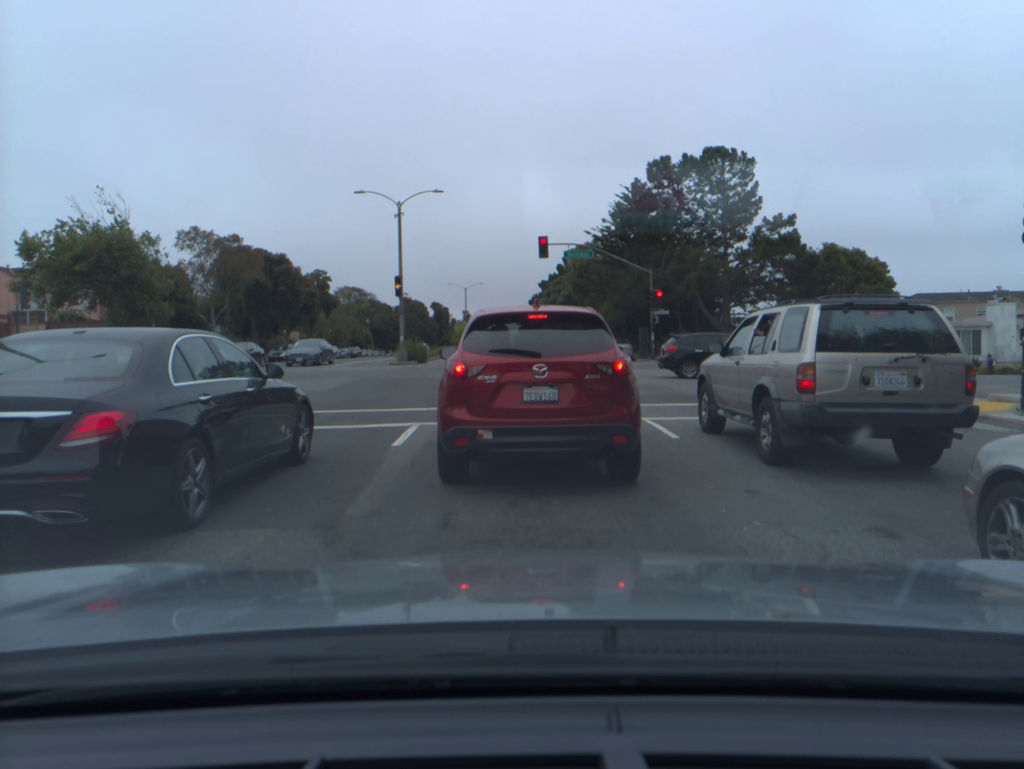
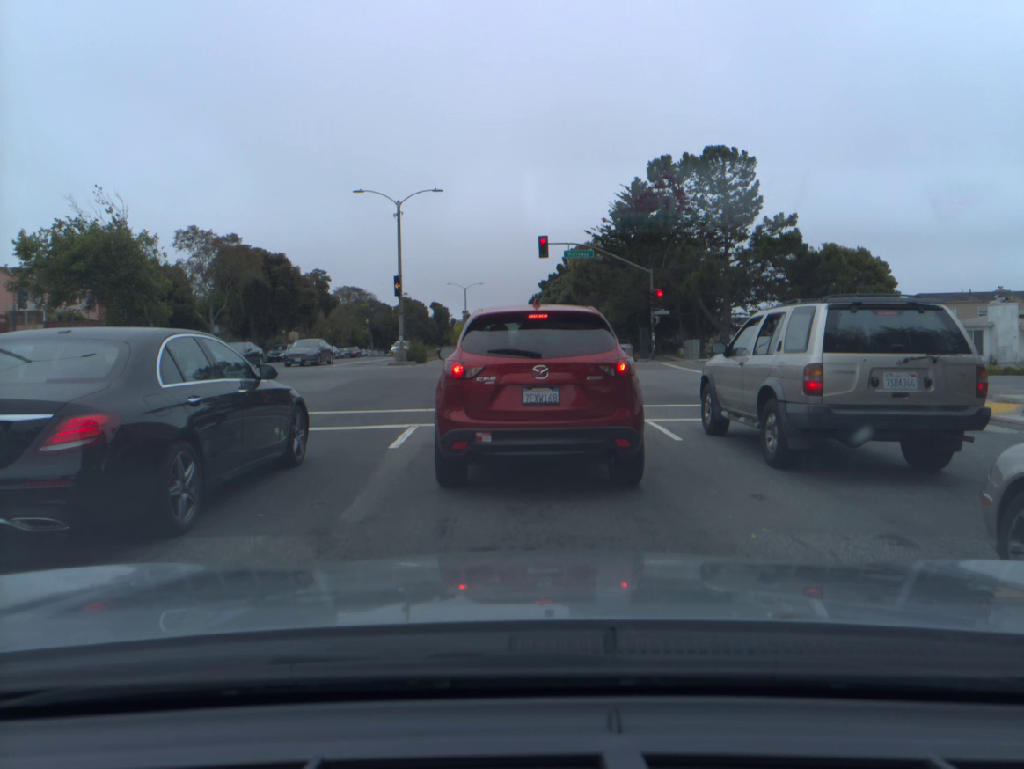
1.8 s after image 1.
(0.0, +0.2) m; 0°
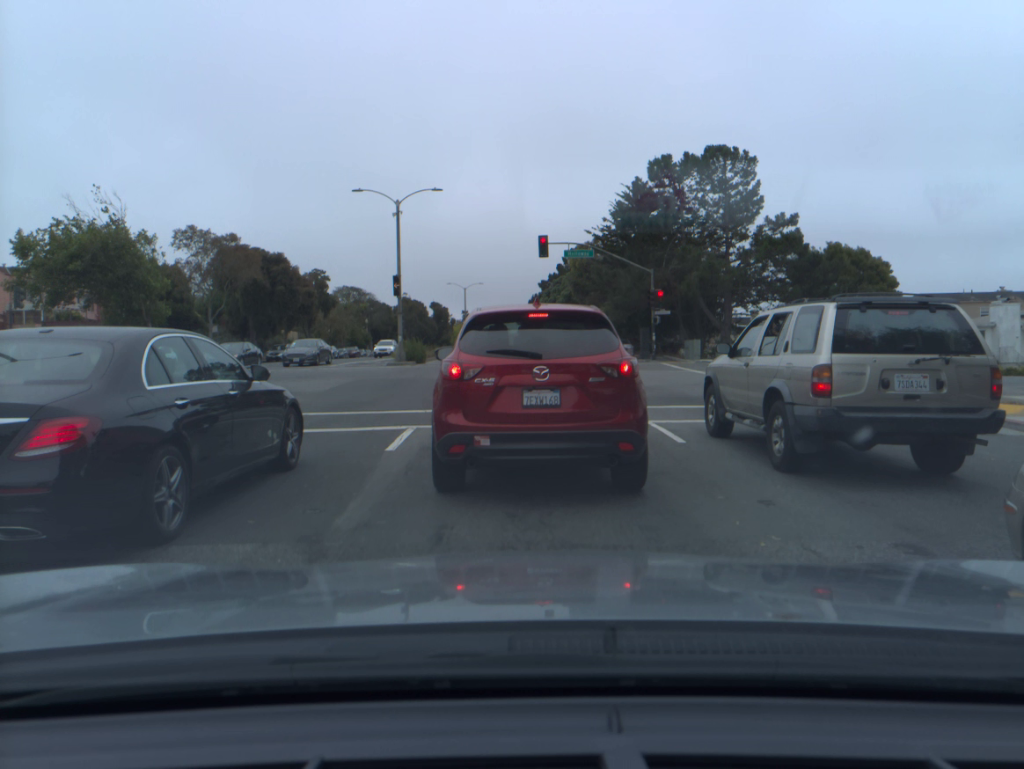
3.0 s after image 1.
(0.0, +0.2) m; 0°
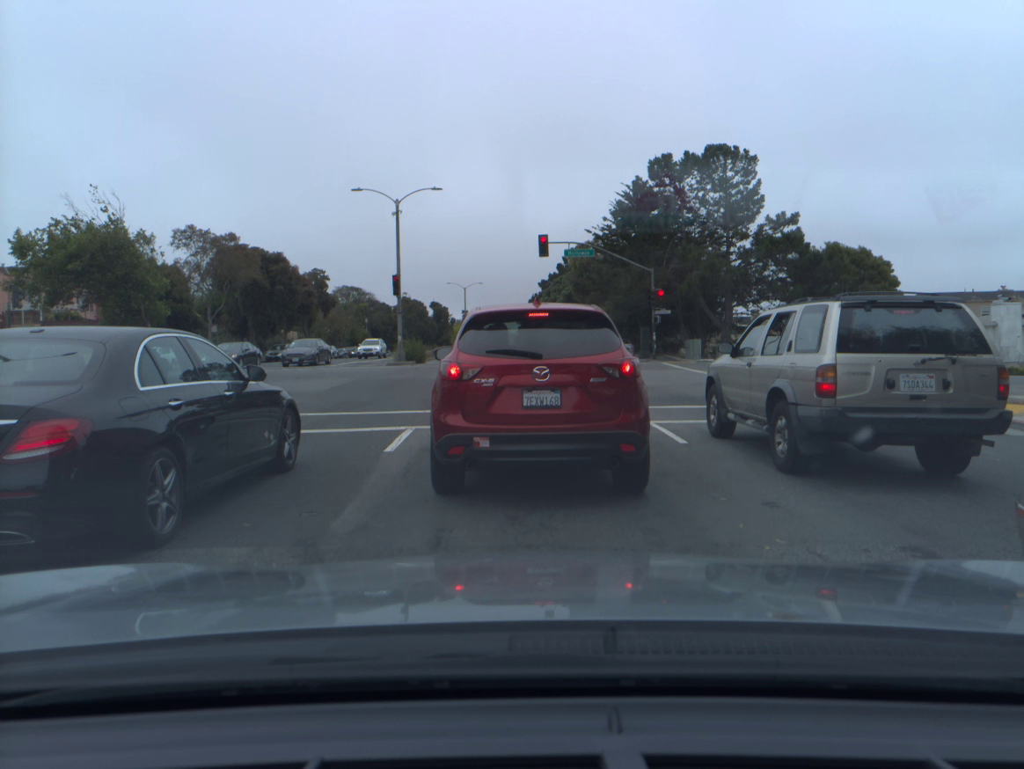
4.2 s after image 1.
(0.0, +0.1) m; 0°
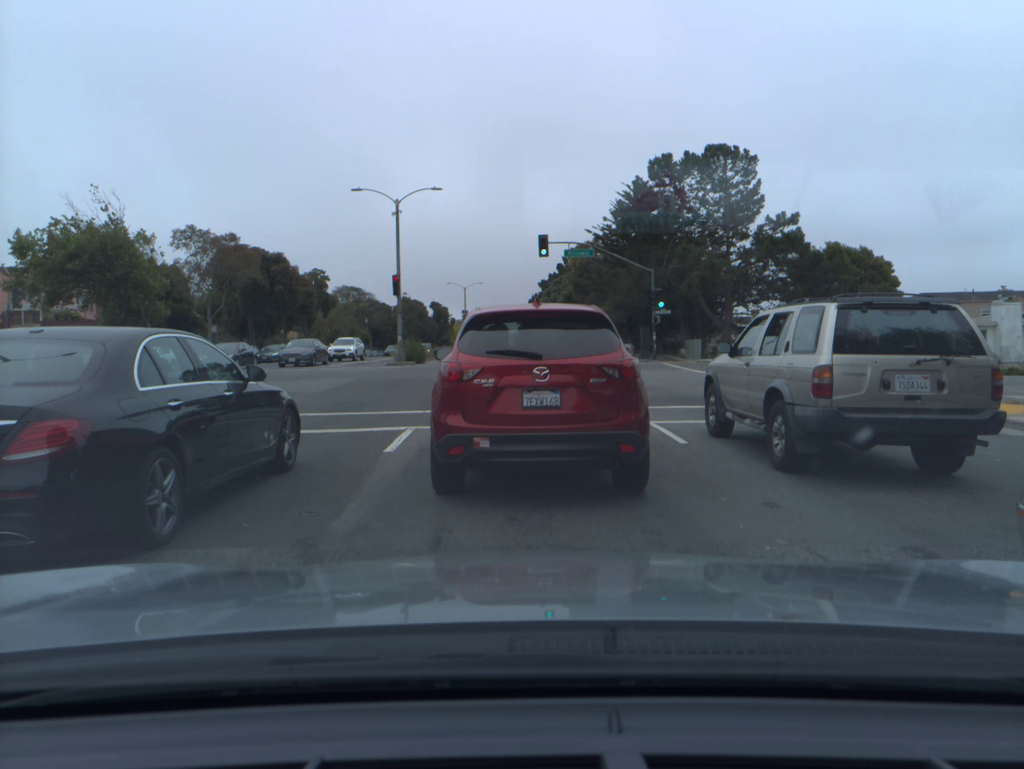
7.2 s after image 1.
(0.0, 0.0) m; 0°
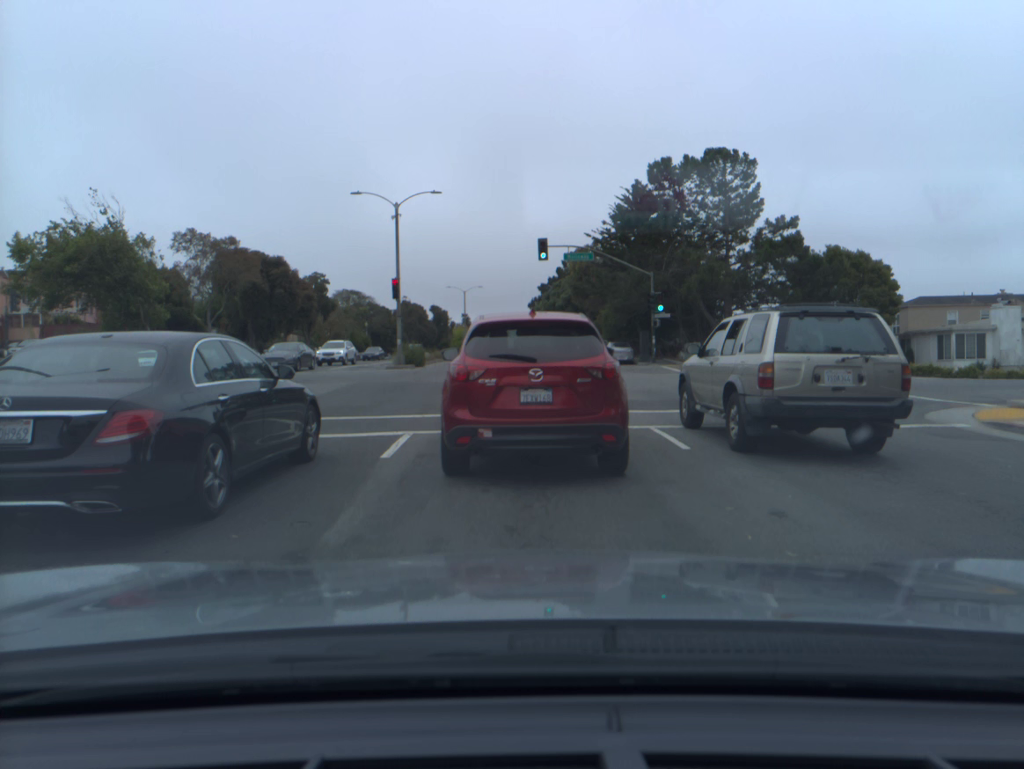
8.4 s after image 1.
(0.0, +0.2) m; 0°
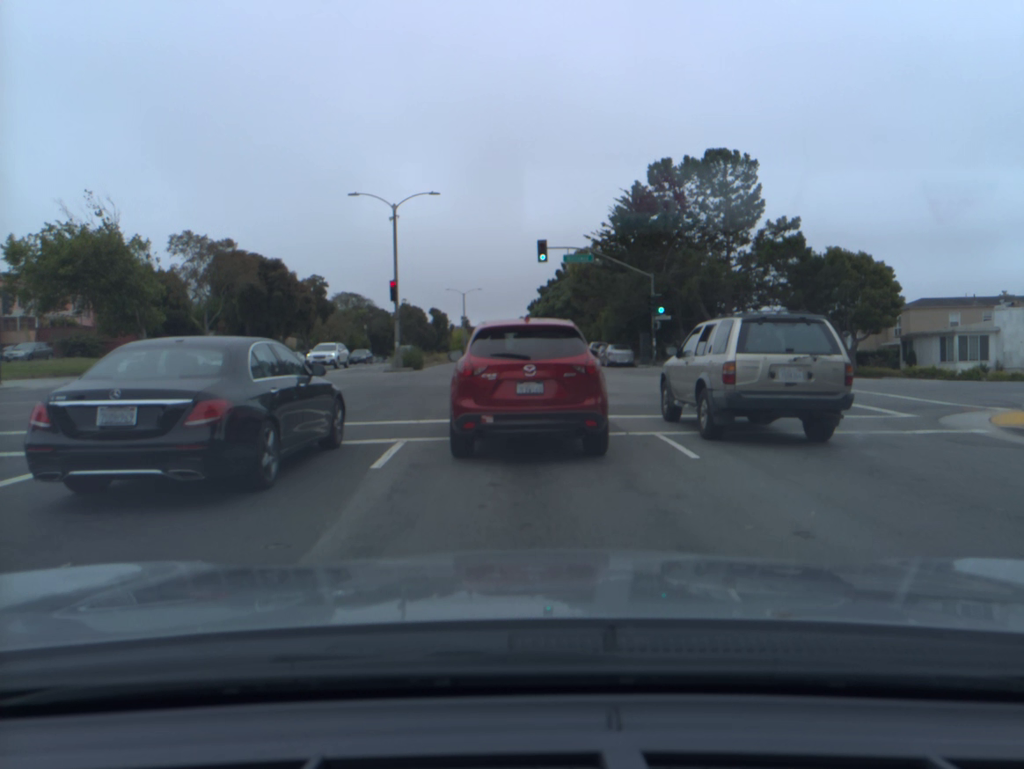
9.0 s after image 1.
(0.0, +0.5) m; 0°
